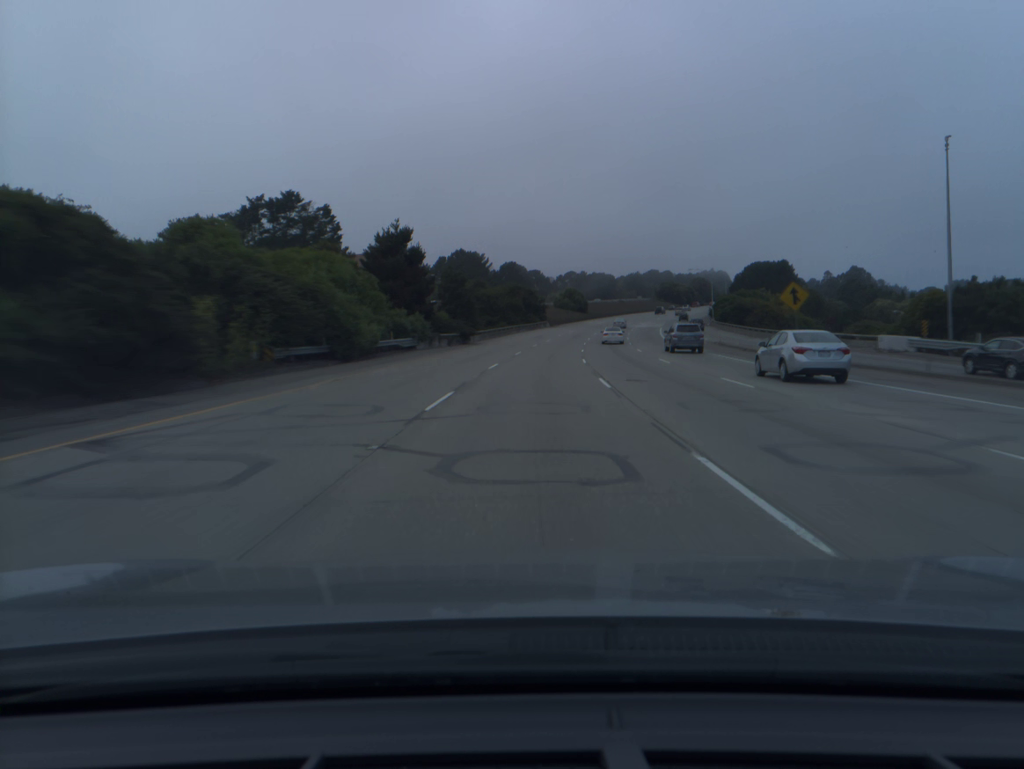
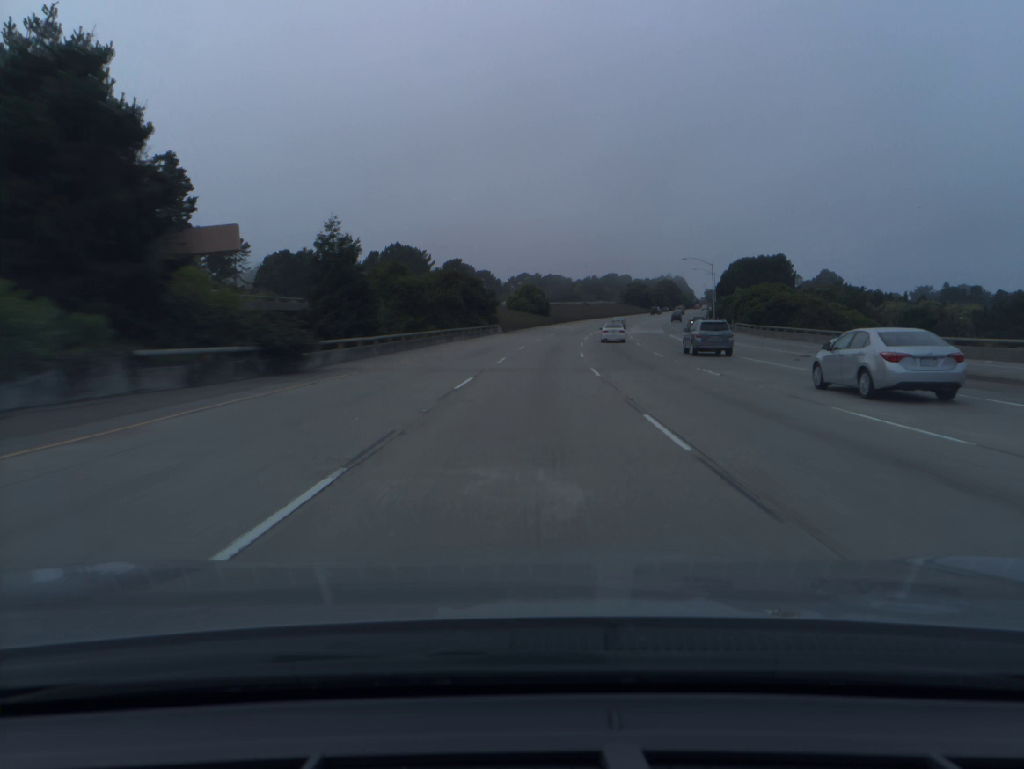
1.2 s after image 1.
(+1.2, +39.5) m; +4°
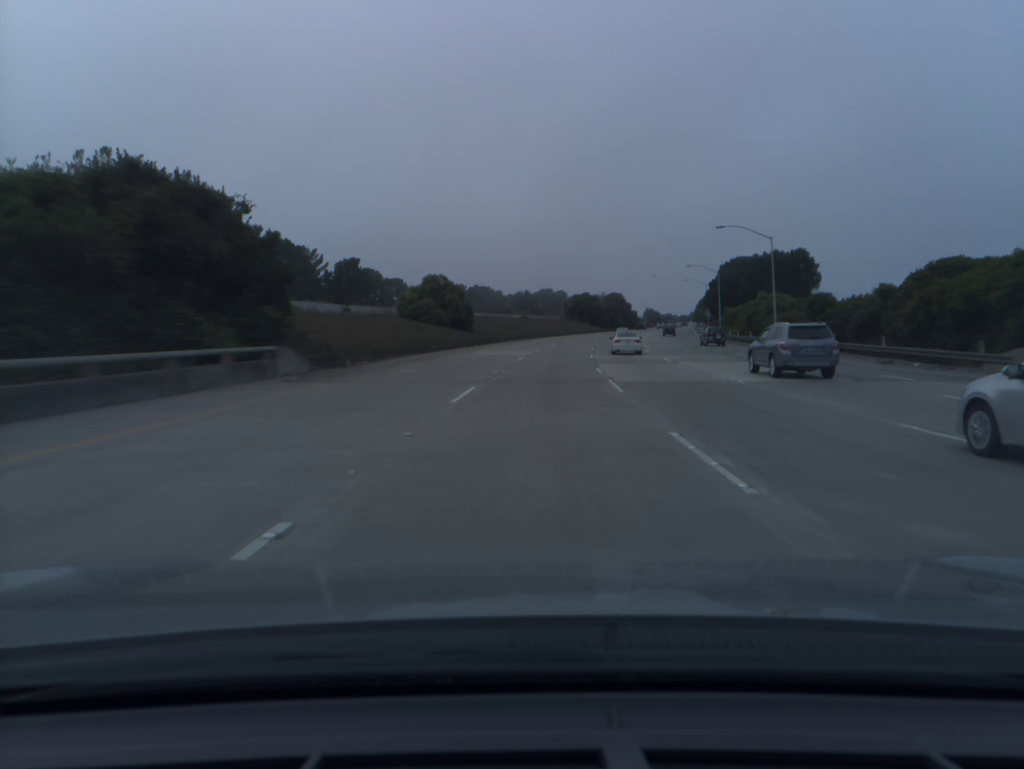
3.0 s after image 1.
(+2.5, +59.1) m; +5°
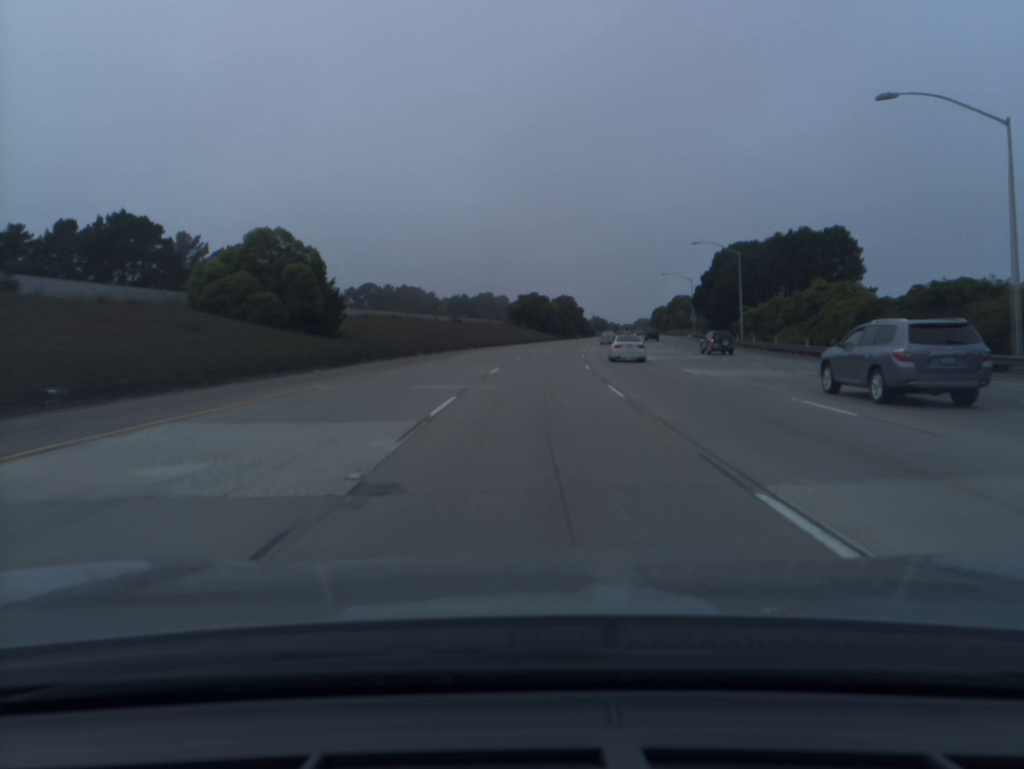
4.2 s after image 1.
(+1.5, +39.2) m; +4°
